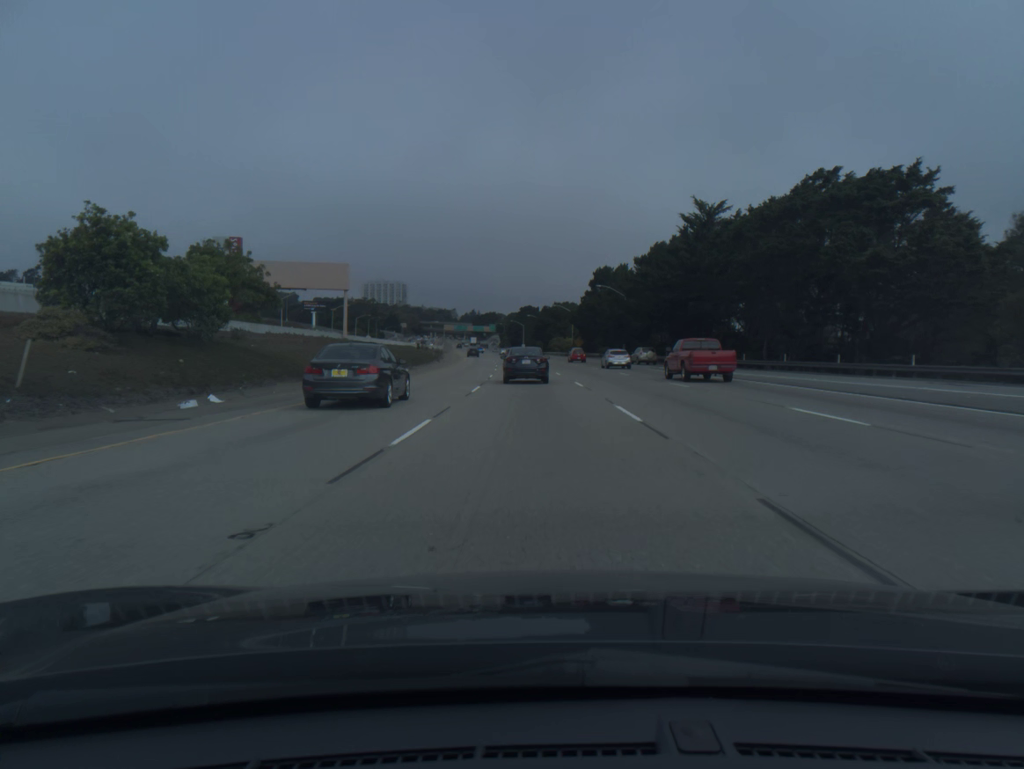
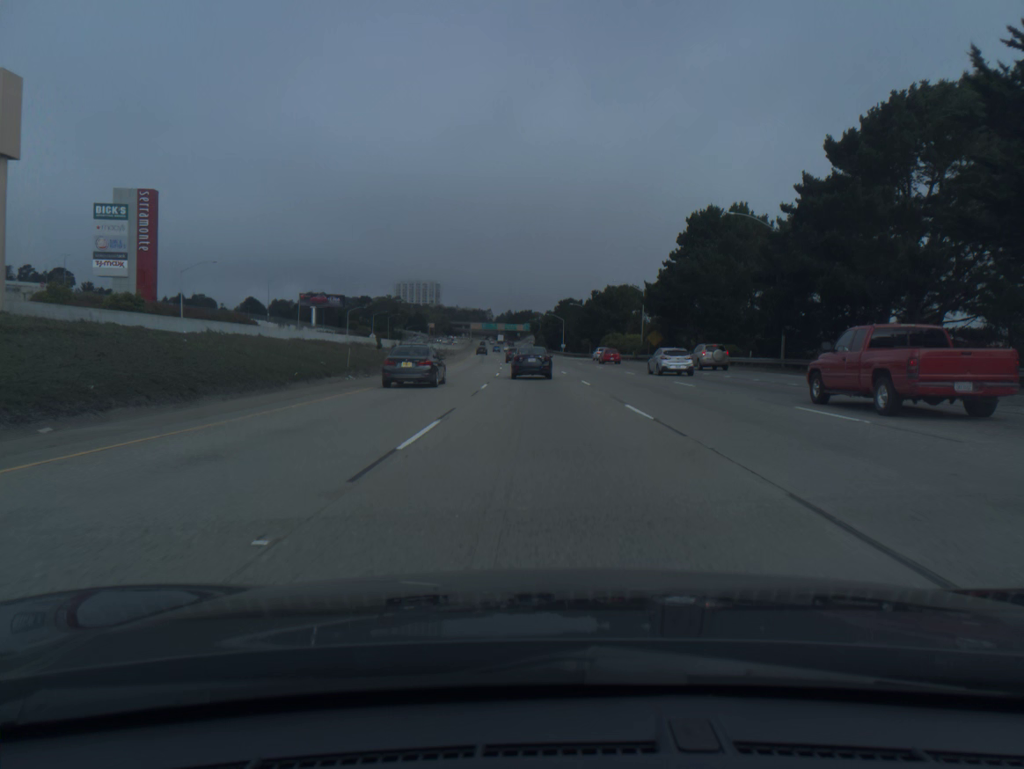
(-1.7, +58.0) m; -3°
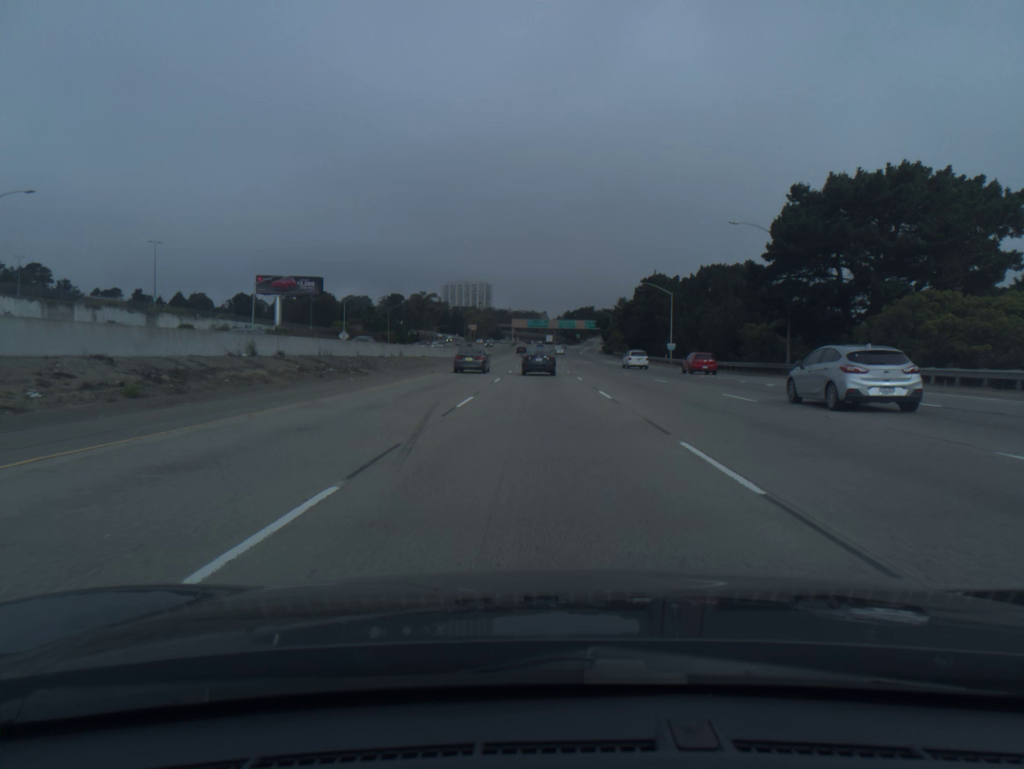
(-3.1, +95.0) m; -4°
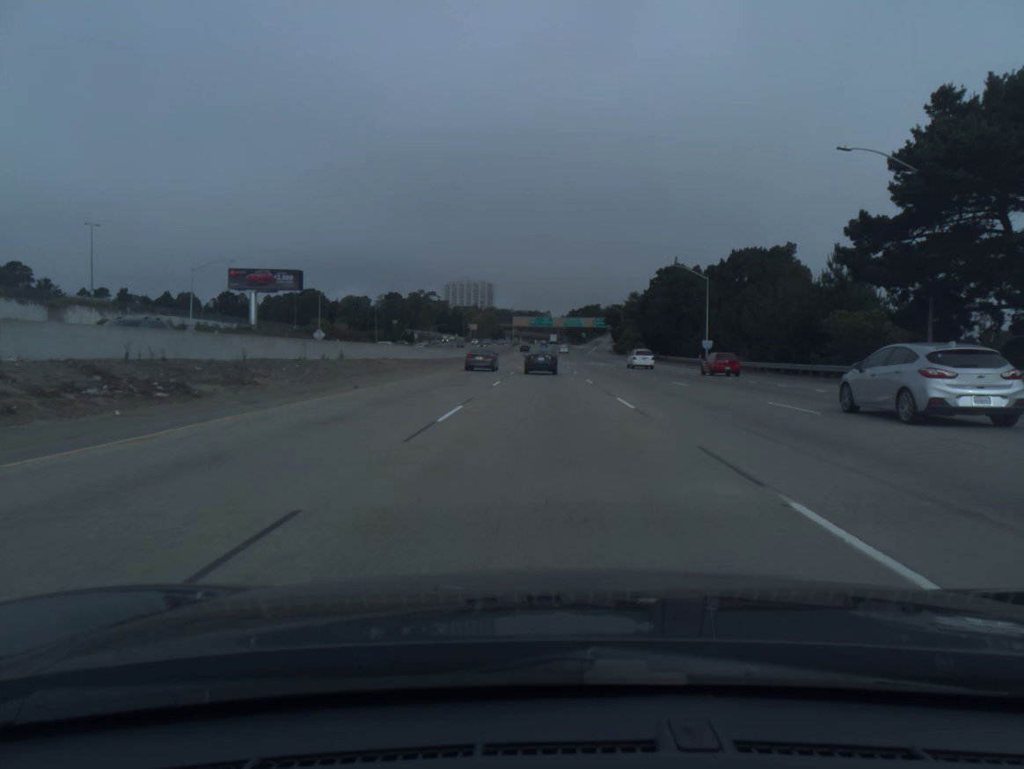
(-0.1, +18.8) m; 0°
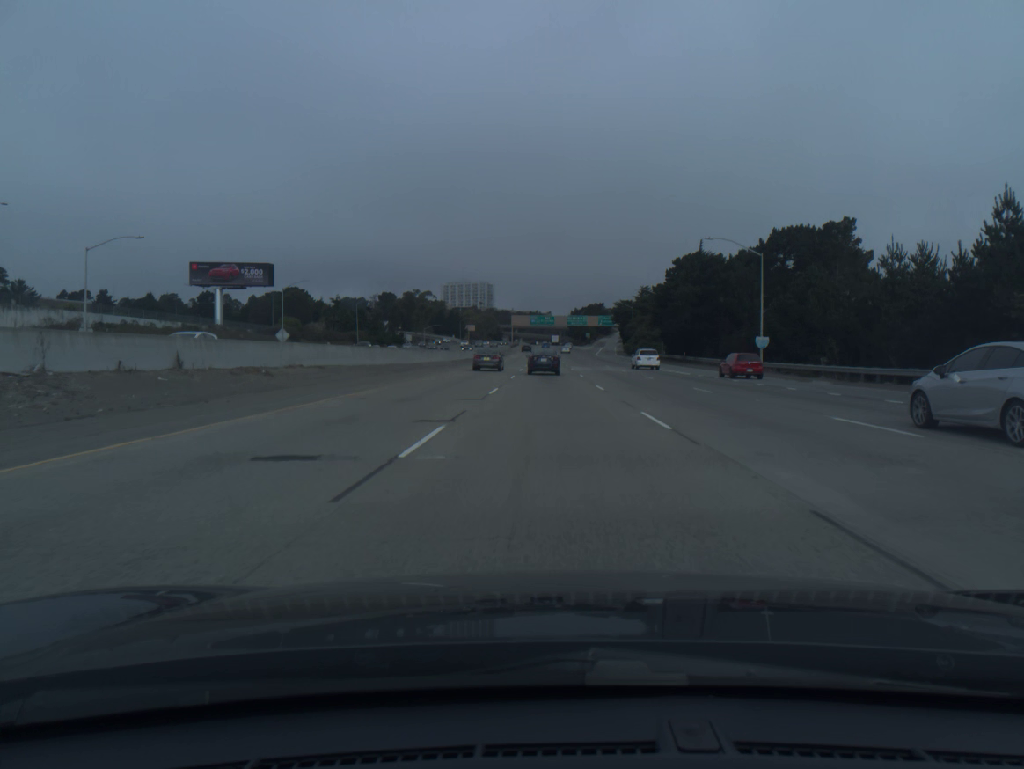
(0.0, +18.7) m; 0°
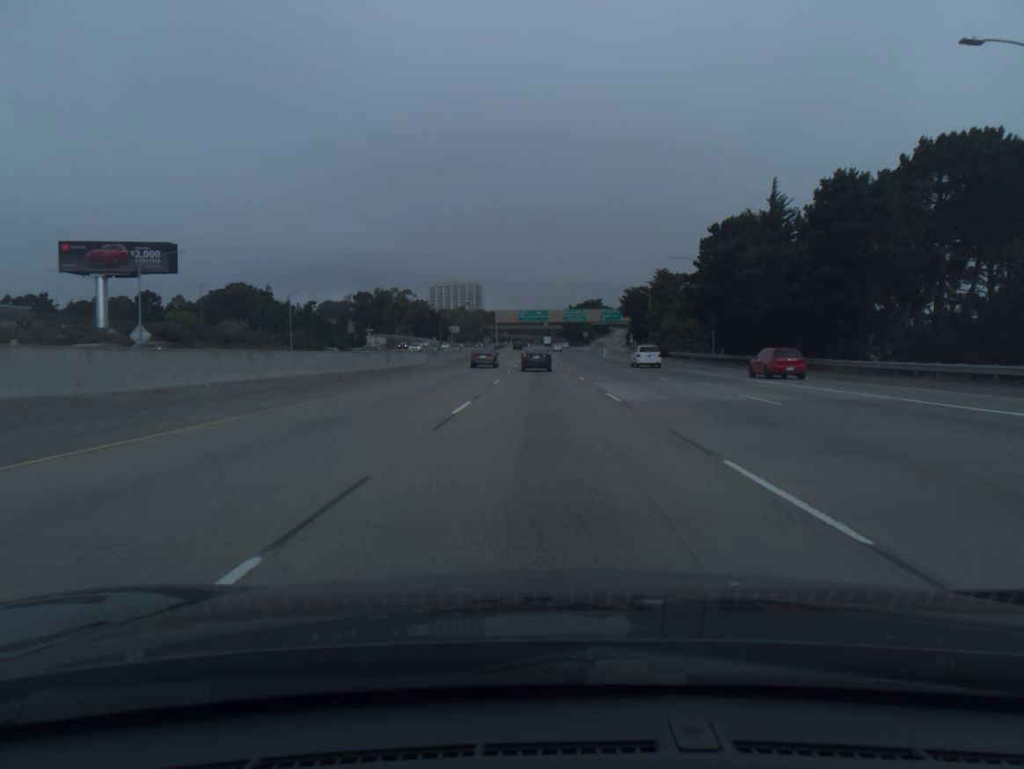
(+0.2, +37.4) m; +1°
